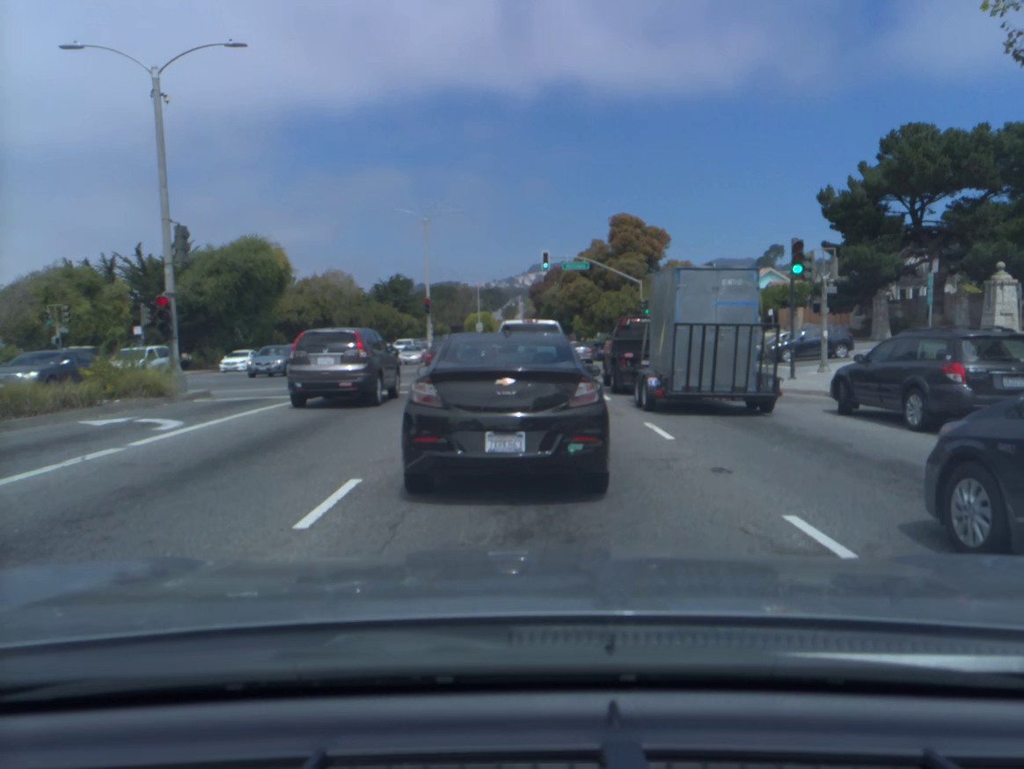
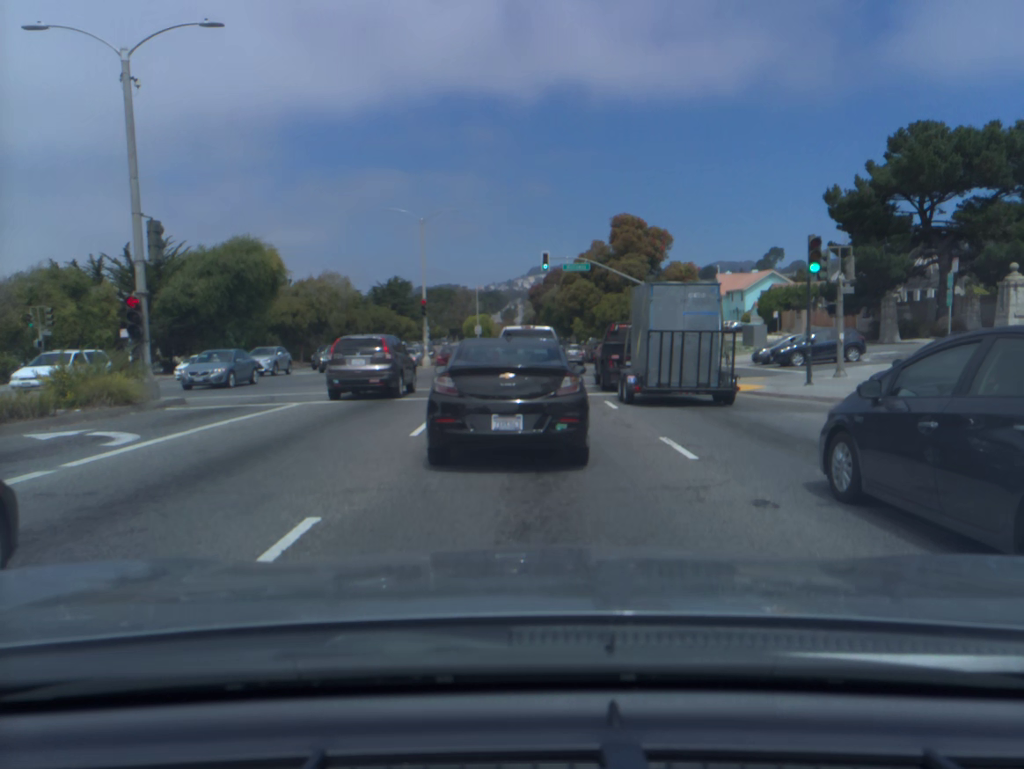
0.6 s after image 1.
(0.0, +1.4) m; 0°
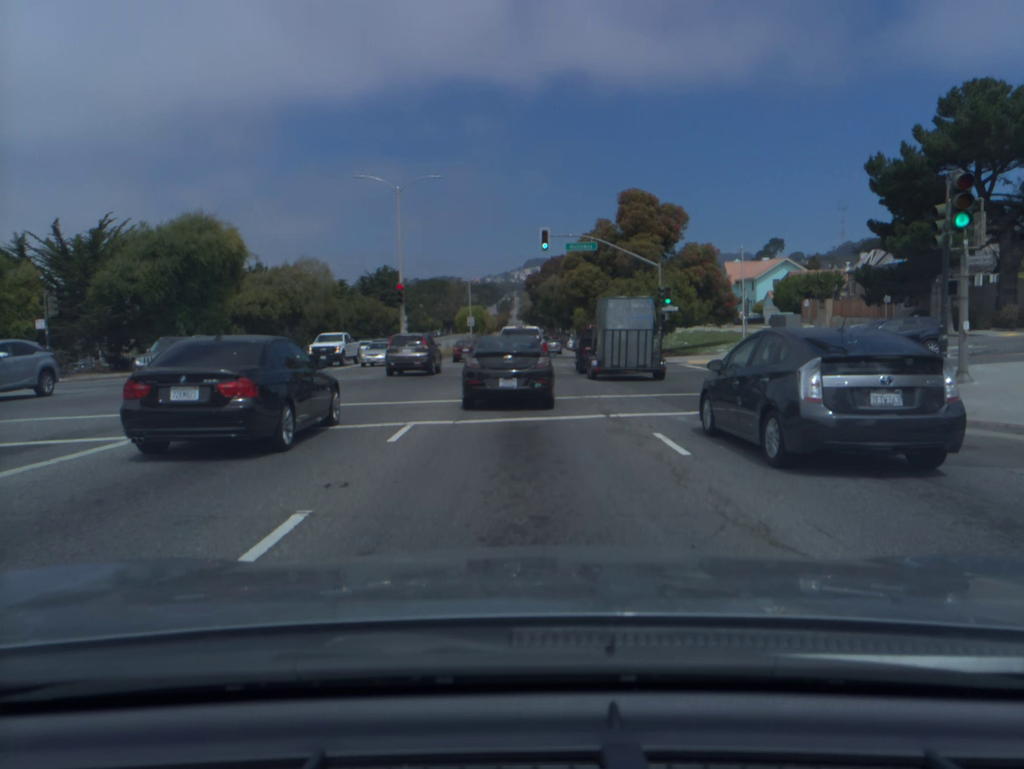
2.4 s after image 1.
(0.0, +7.4) m; 0°
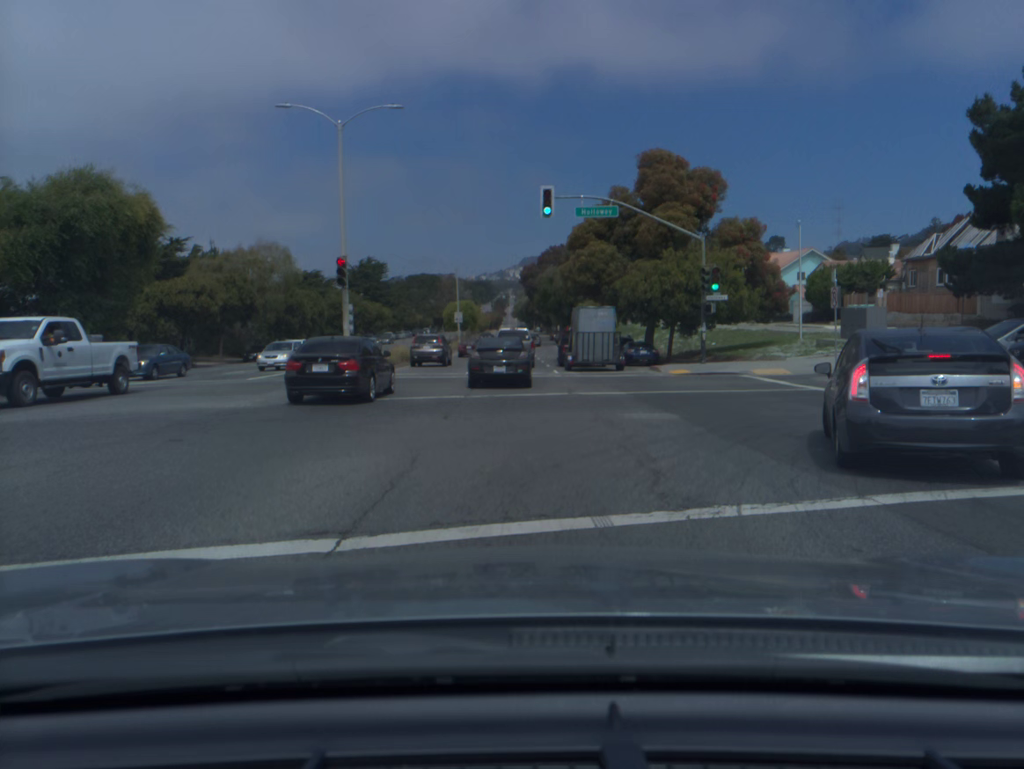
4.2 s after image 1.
(0.0, +12.0) m; 0°
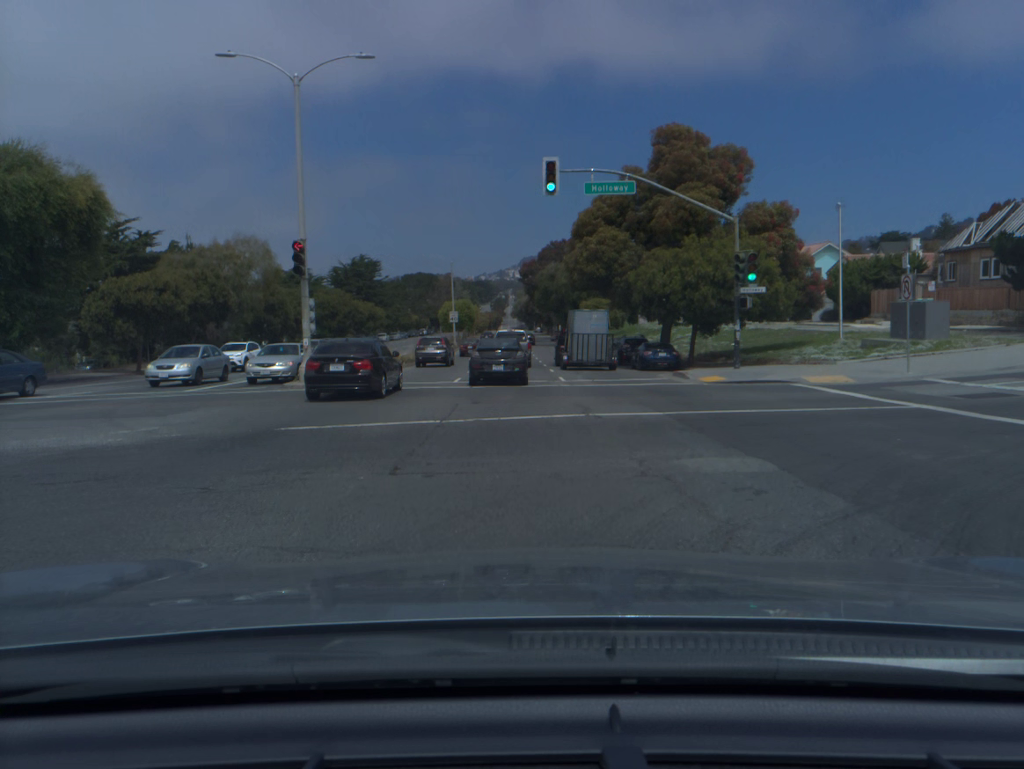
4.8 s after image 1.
(0.0, +5.1) m; 0°
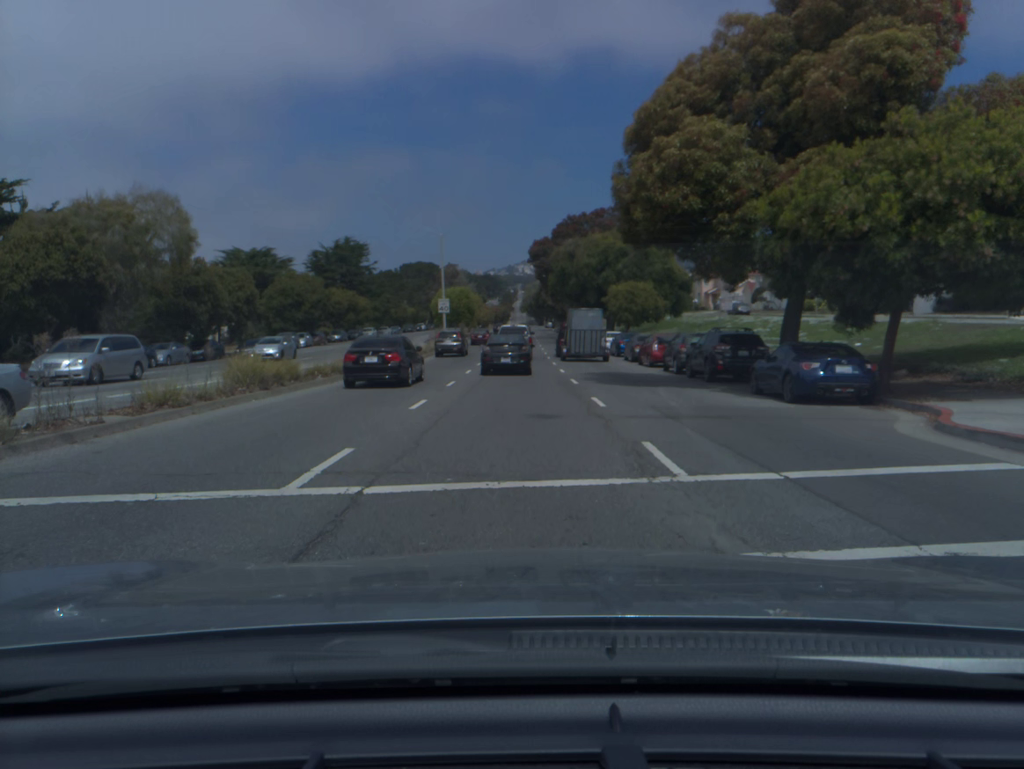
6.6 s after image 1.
(-0.1, +18.7) m; -1°
